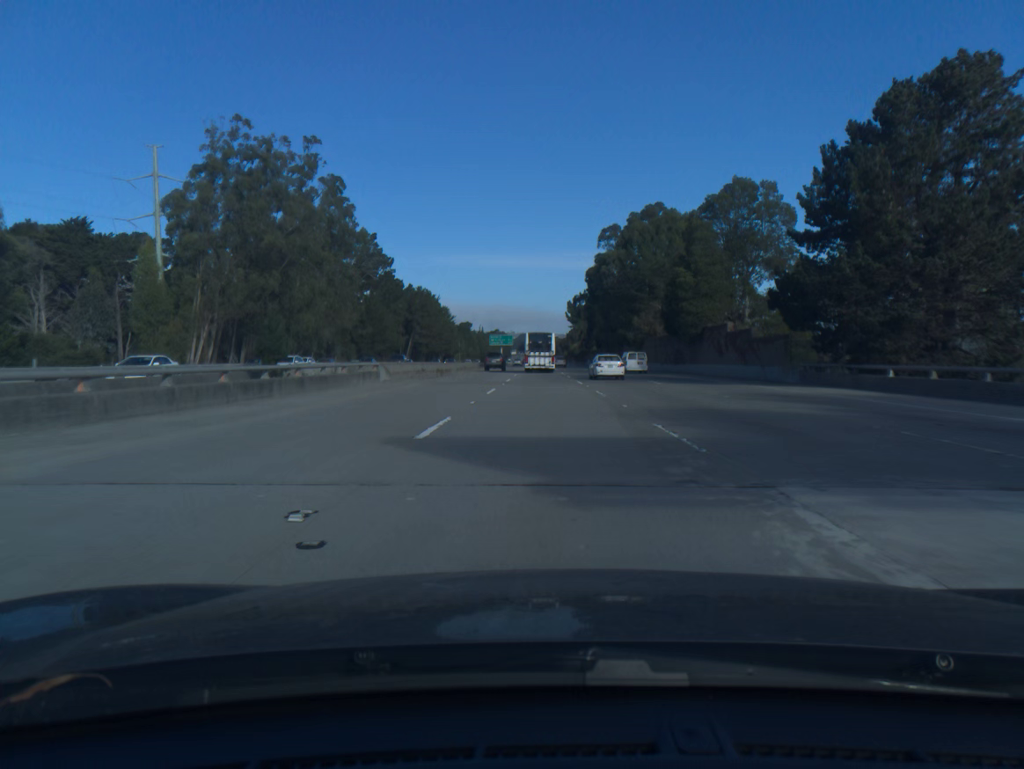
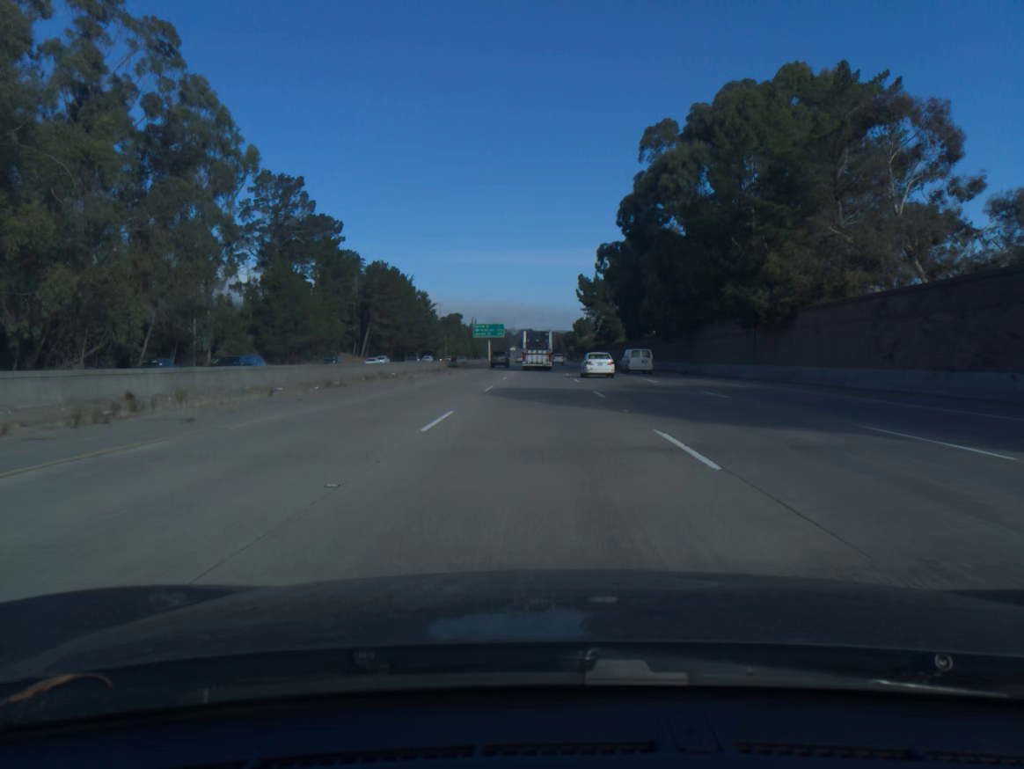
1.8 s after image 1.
(+0.1, +57.1) m; 0°
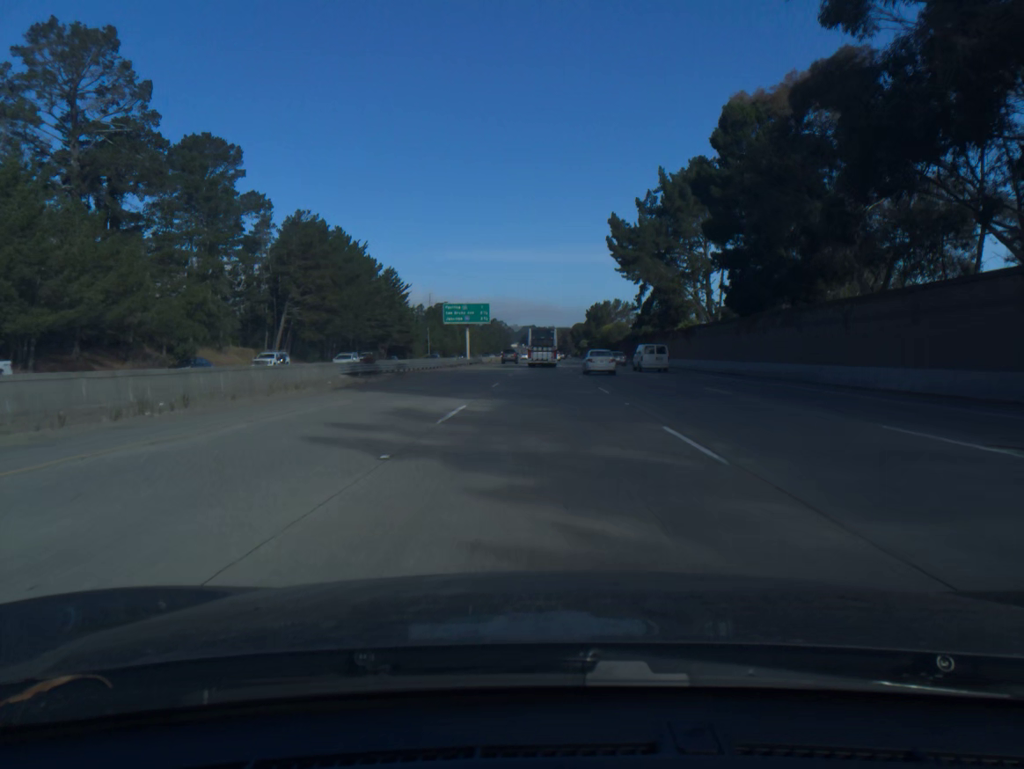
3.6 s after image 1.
(-0.2, +57.5) m; 0°
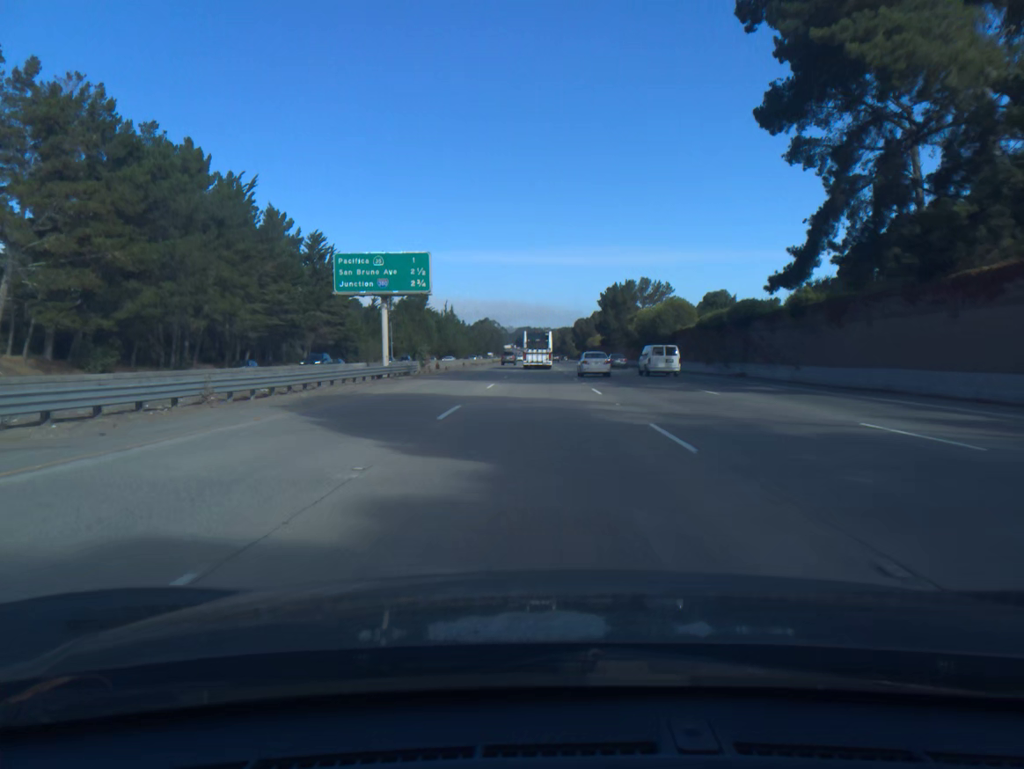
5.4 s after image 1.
(+0.2, +57.8) m; 0°
